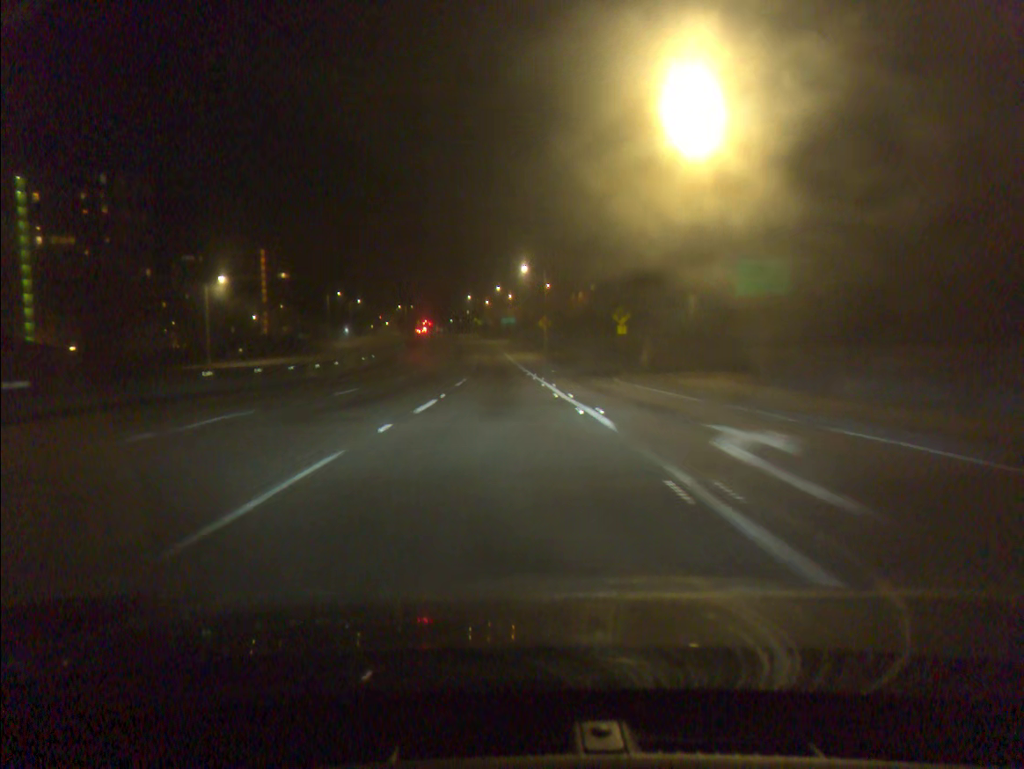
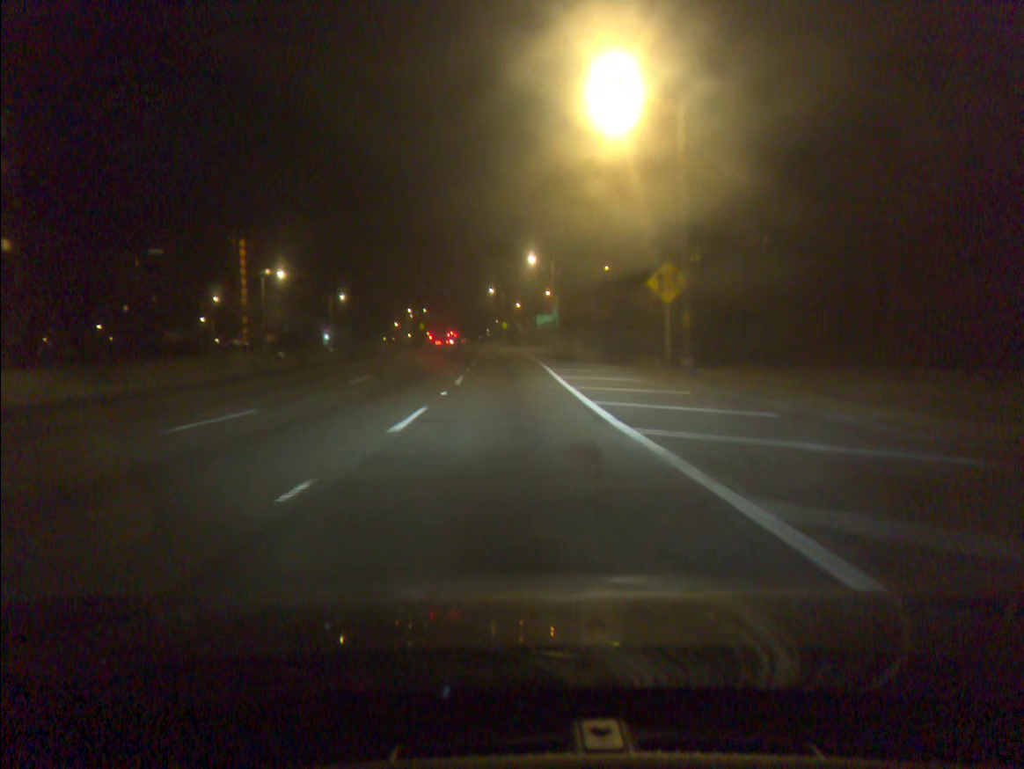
(-1.4, +57.9) m; -2°
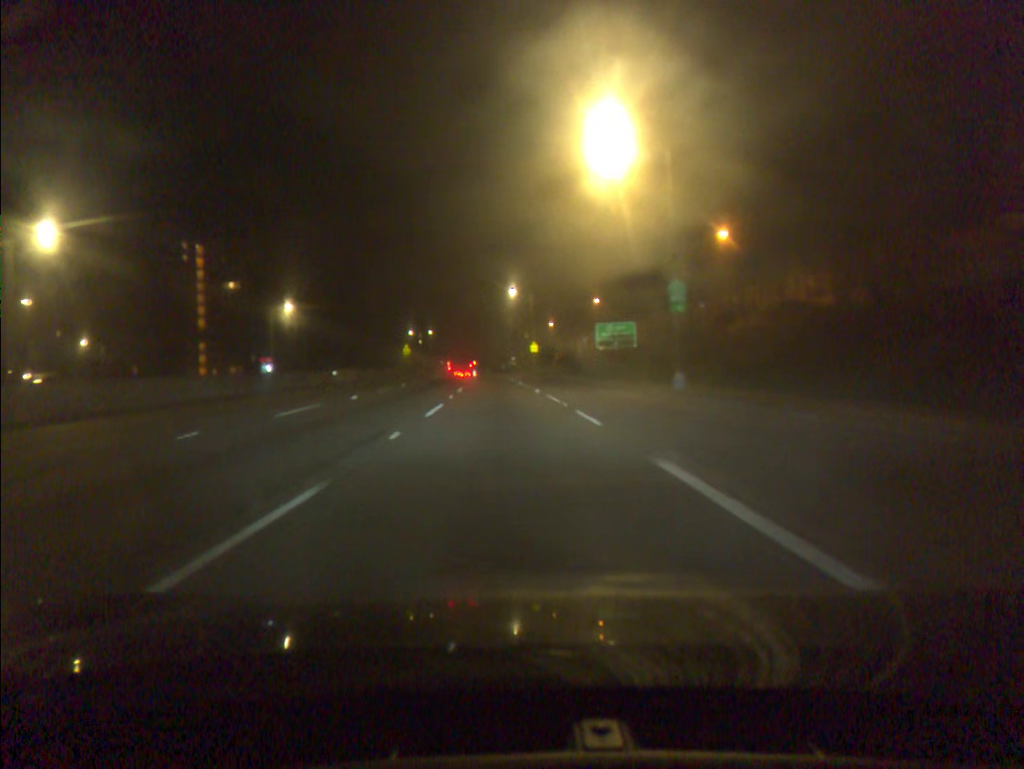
(-0.9, +53.2) m; -2°
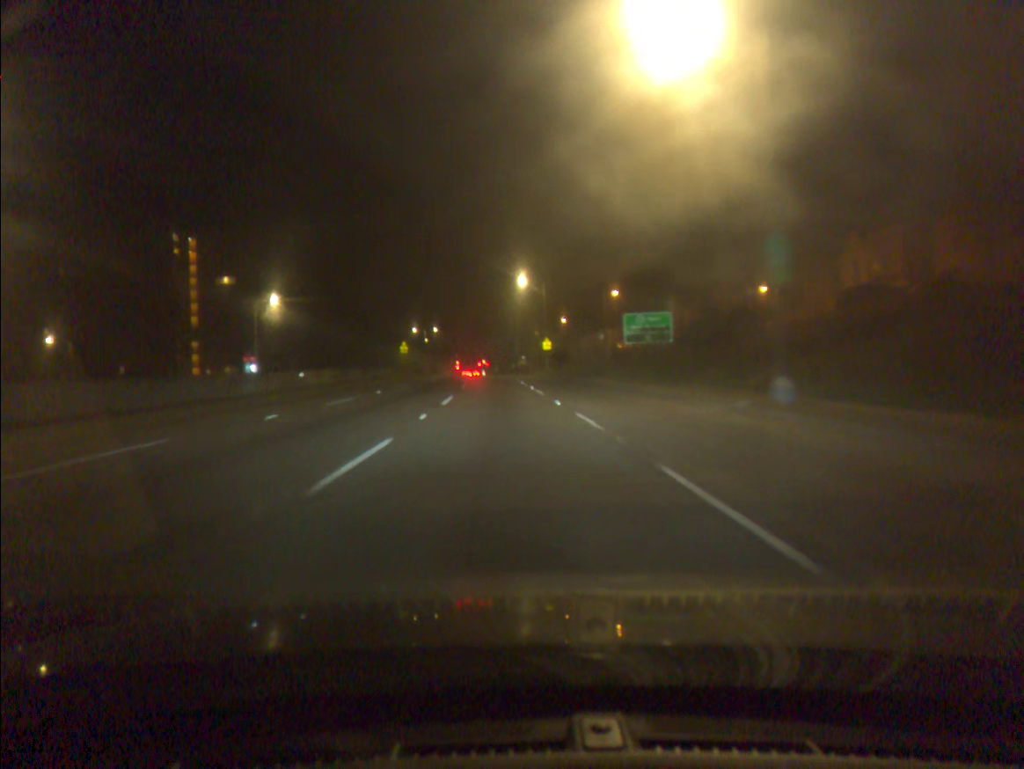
(-0.1, +10.3) m; -1°
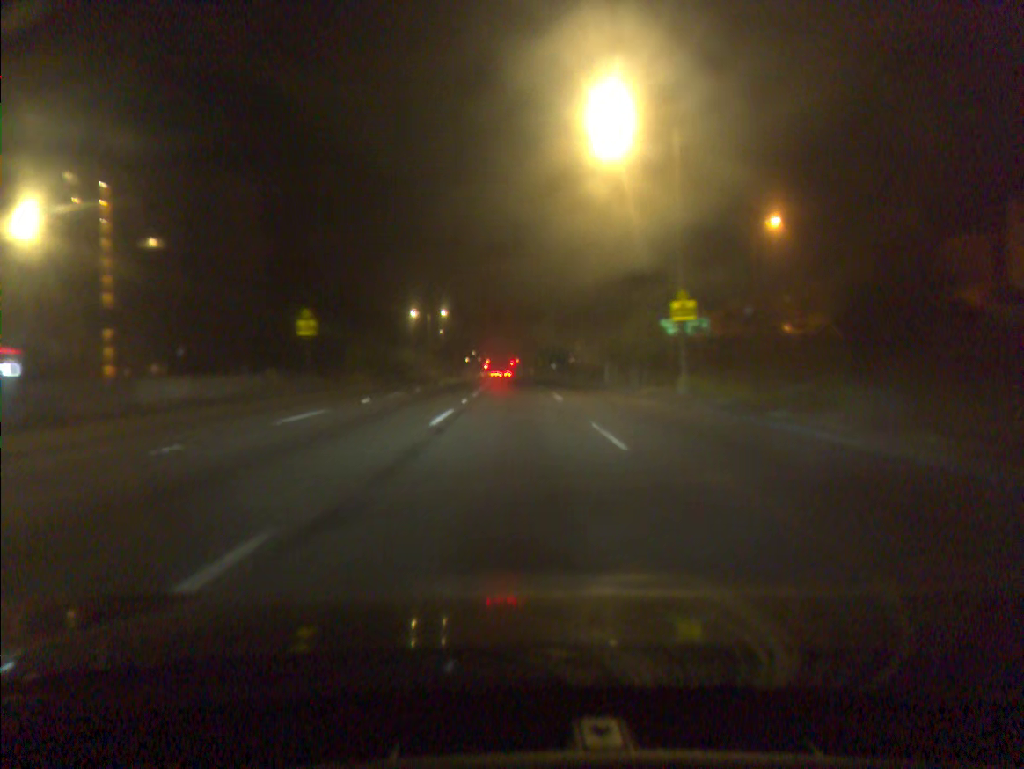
(-1.5, +51.6) m; -3°
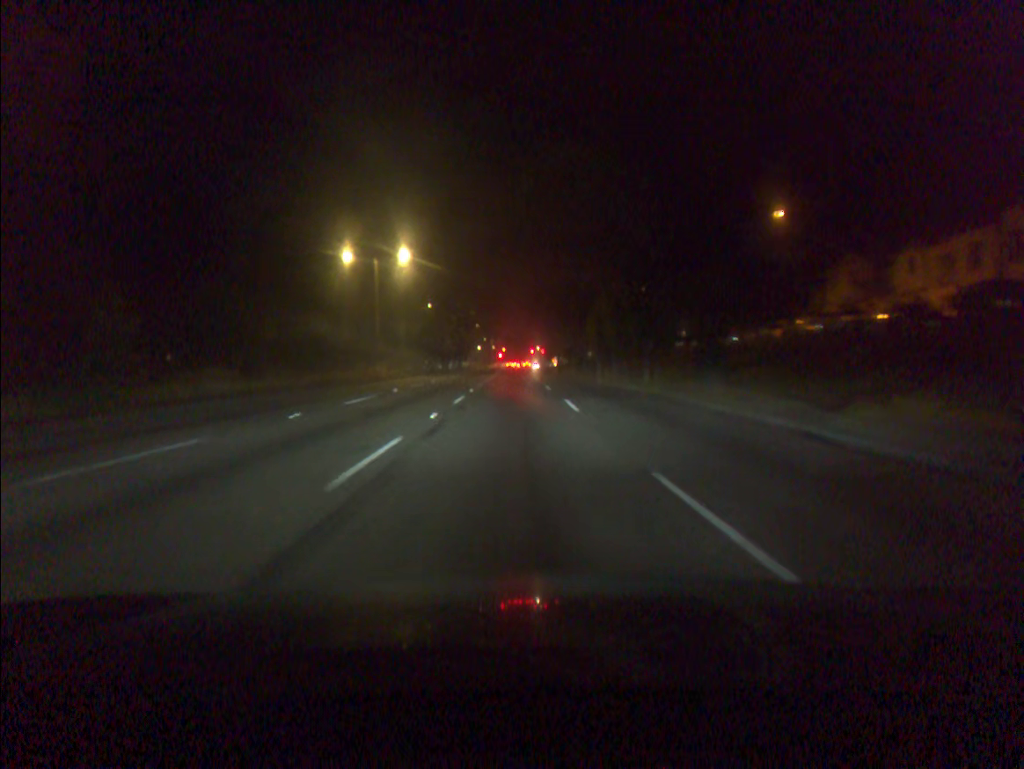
(-0.3, +52.0) m; -1°
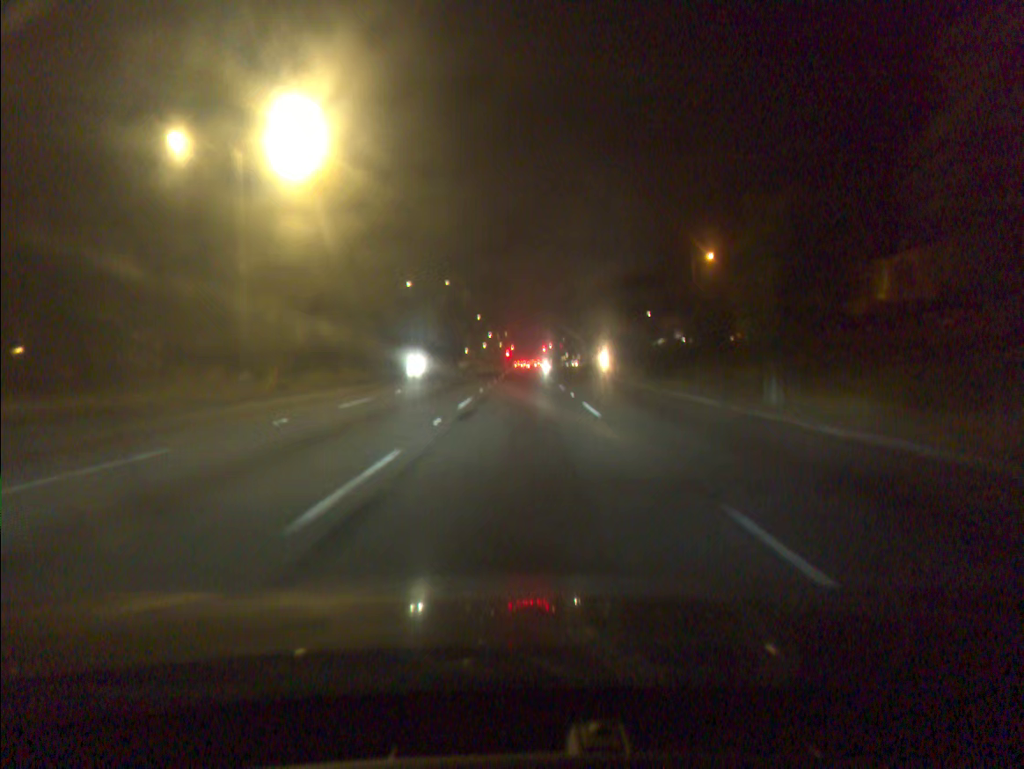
(-0.2, +31.3) m; -1°
